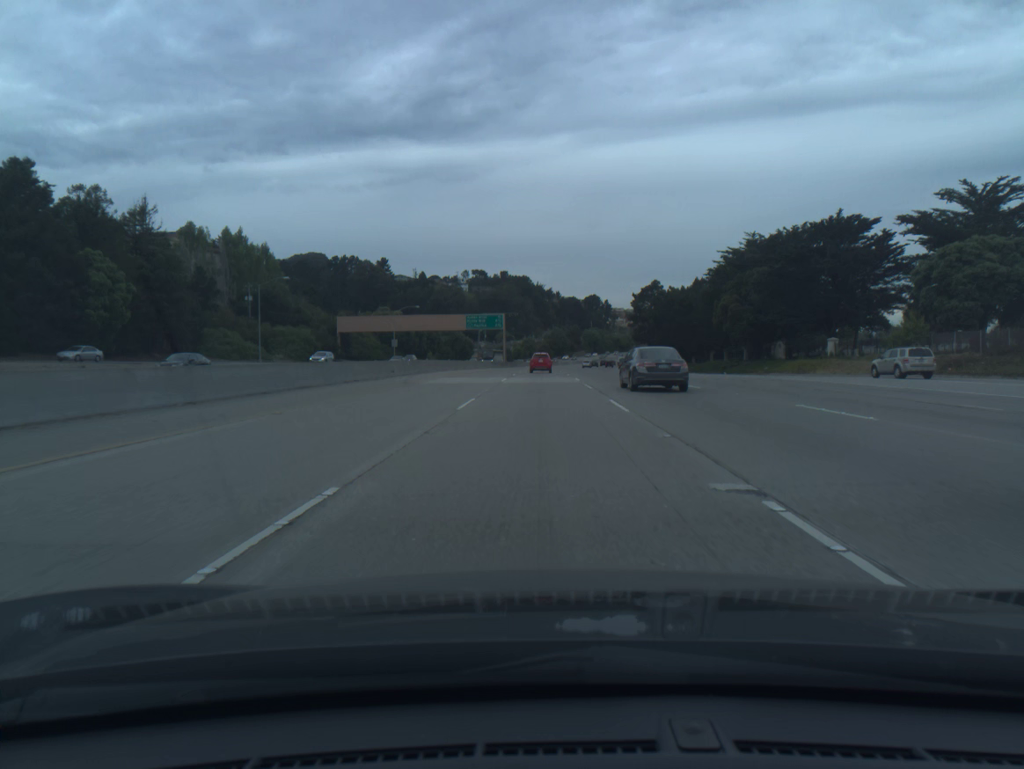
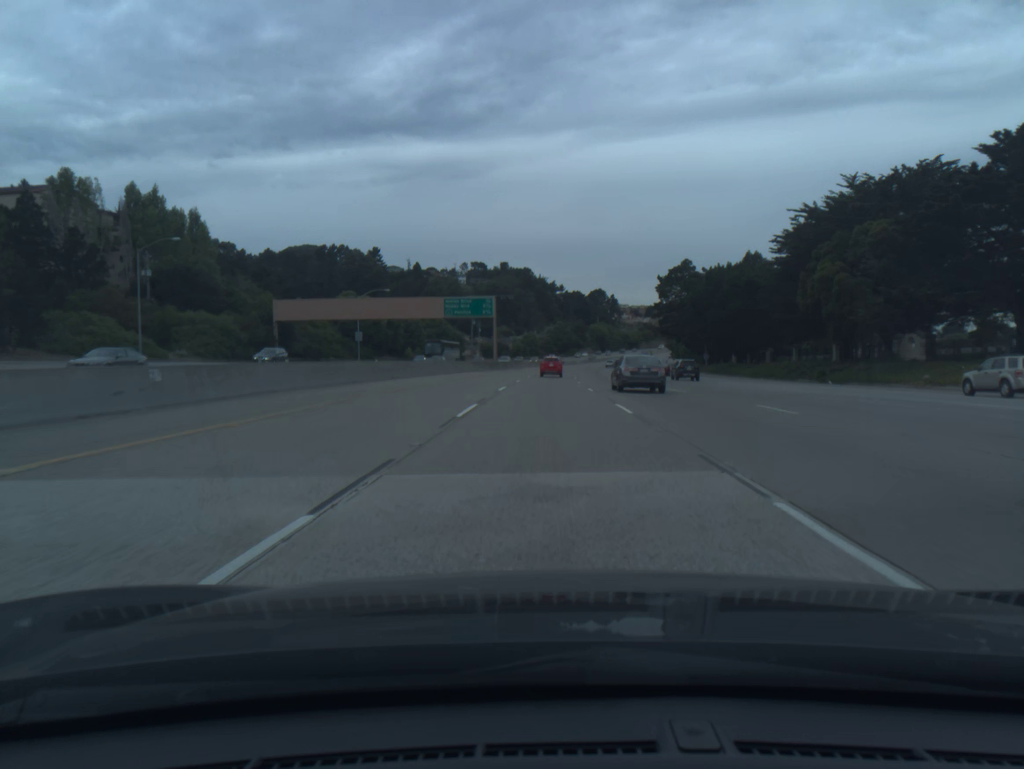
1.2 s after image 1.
(-0.1, +35.6) m; 0°
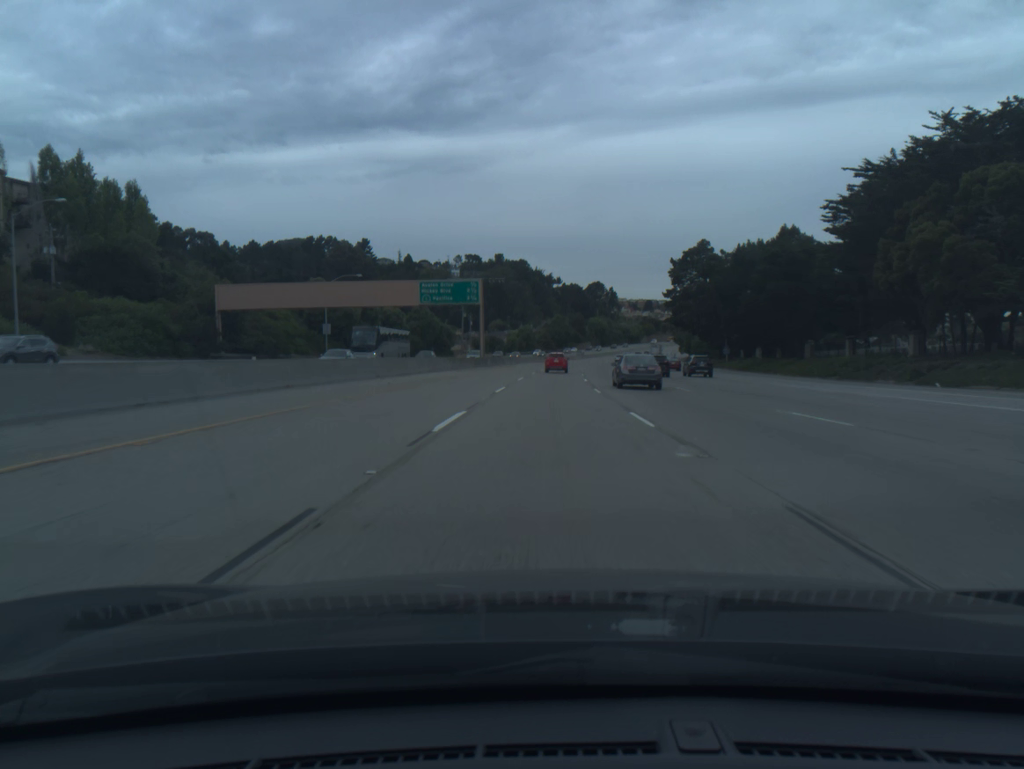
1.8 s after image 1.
(0.0, +17.8) m; 0°
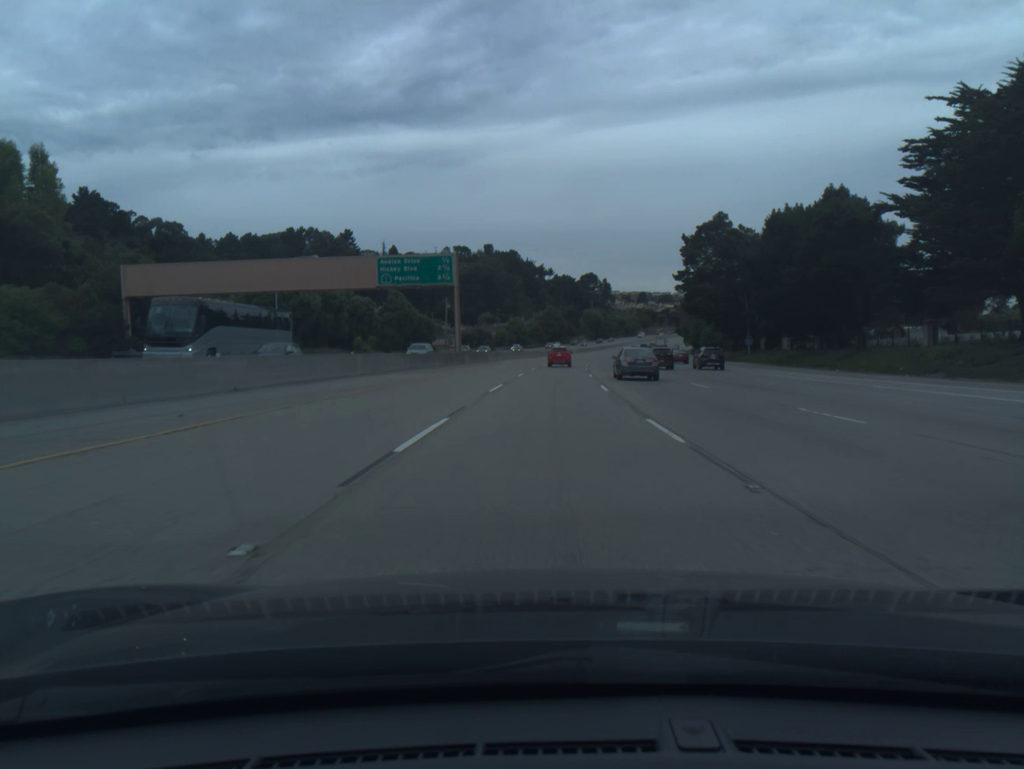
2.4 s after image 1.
(+0.1, +17.8) m; +1°
